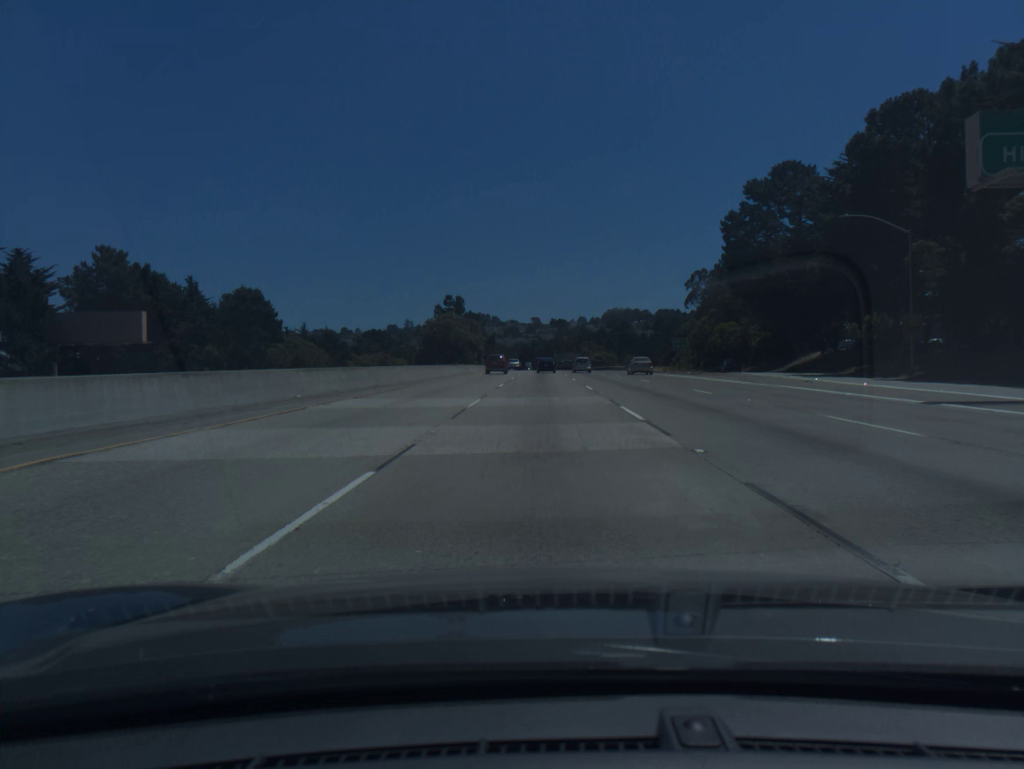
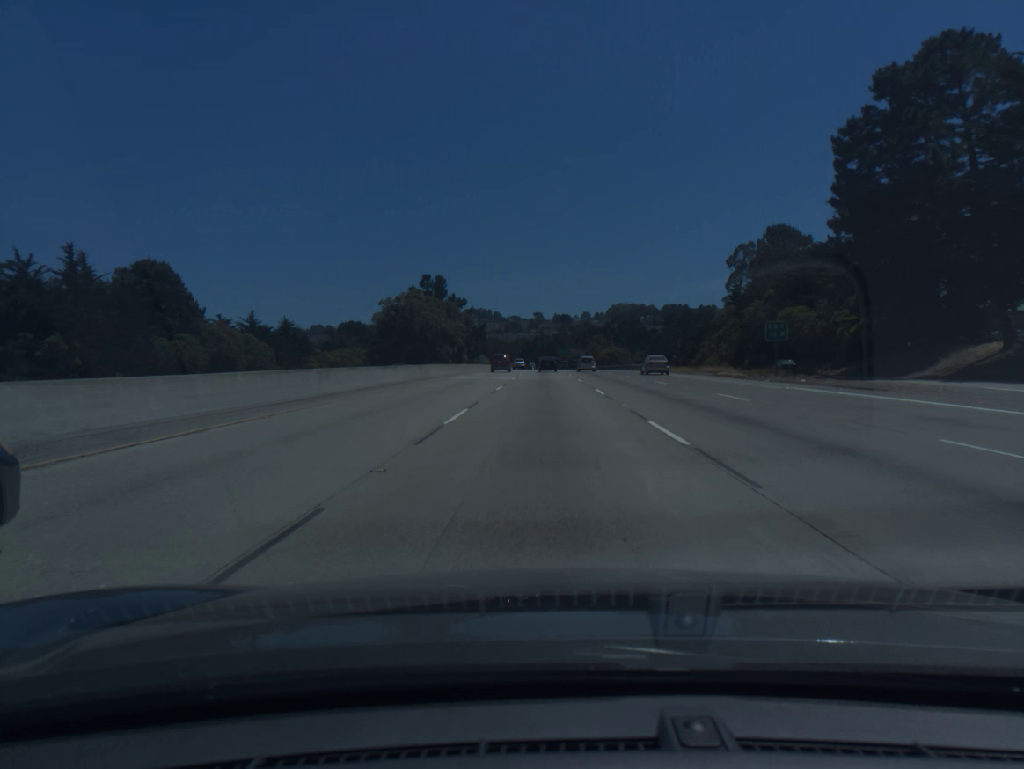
(0.0, +33.6) m; 0°
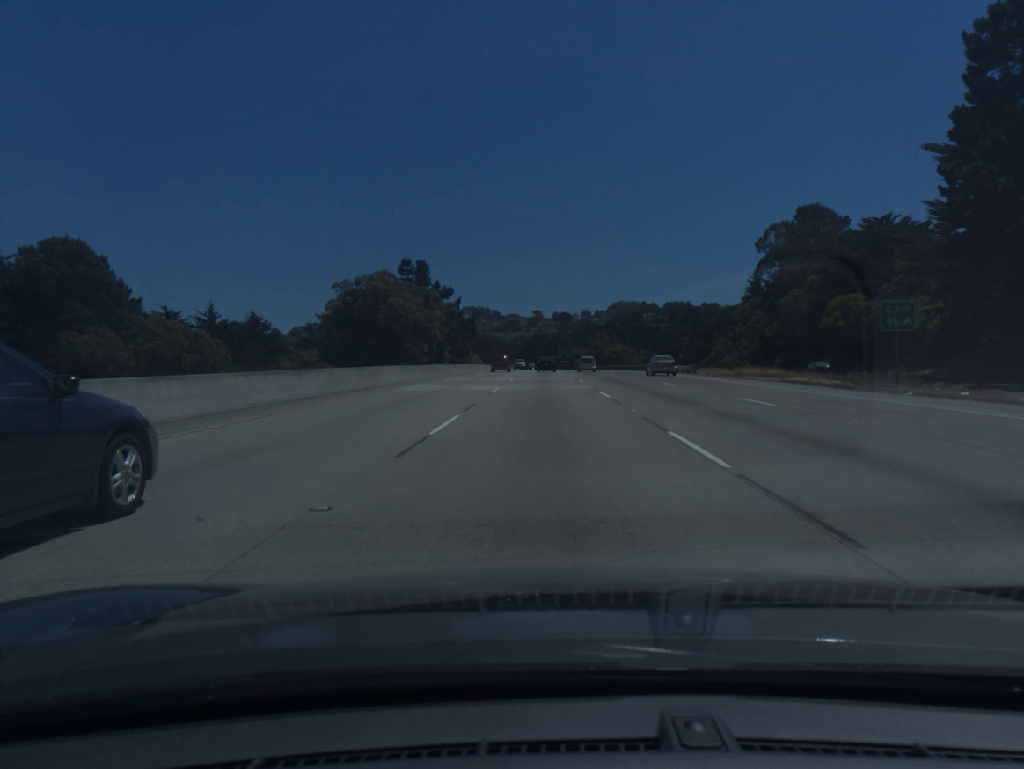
(0.0, +17.0) m; 0°
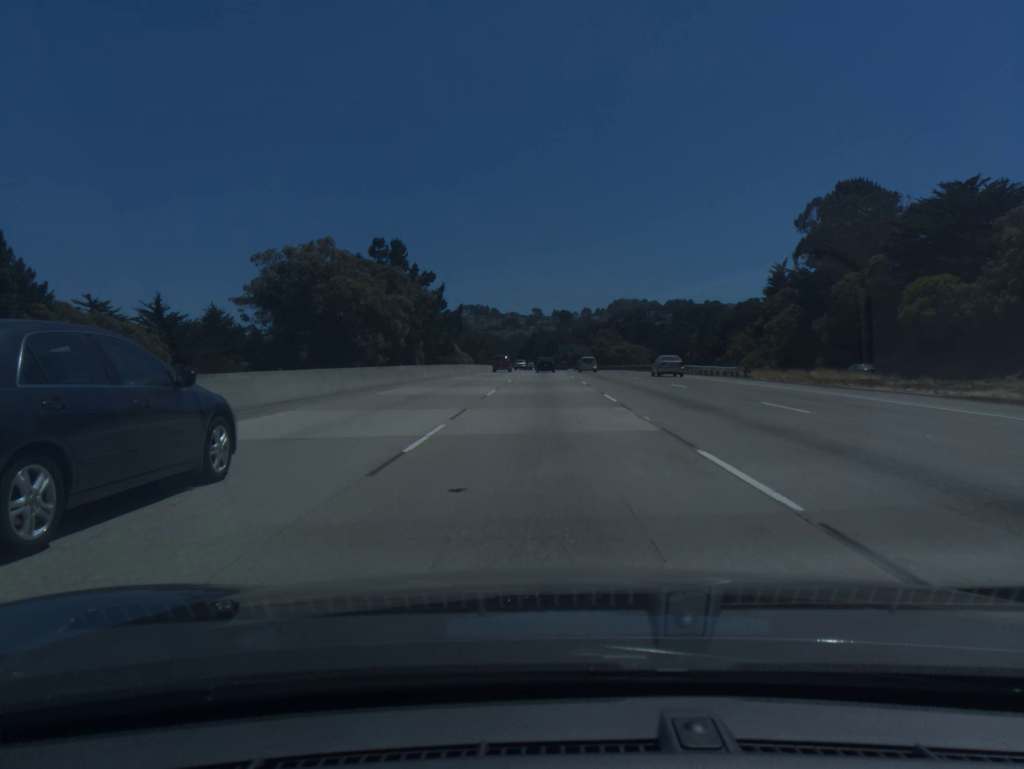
(0.0, +17.1) m; 0°
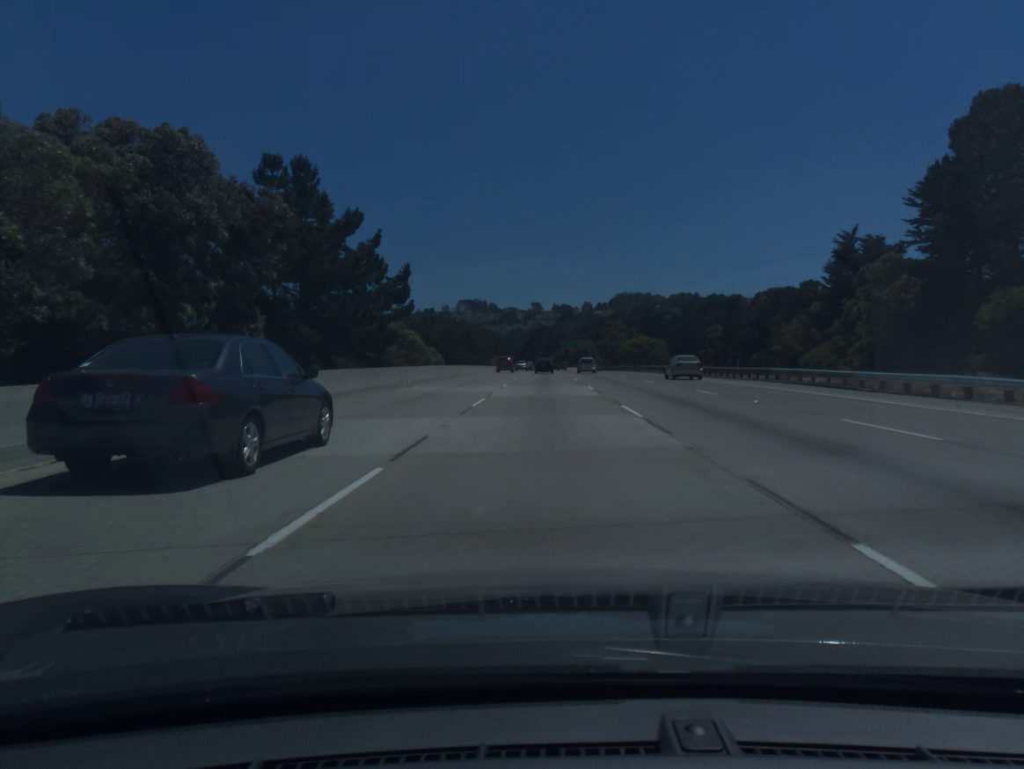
(0.0, +34.3) m; 0°
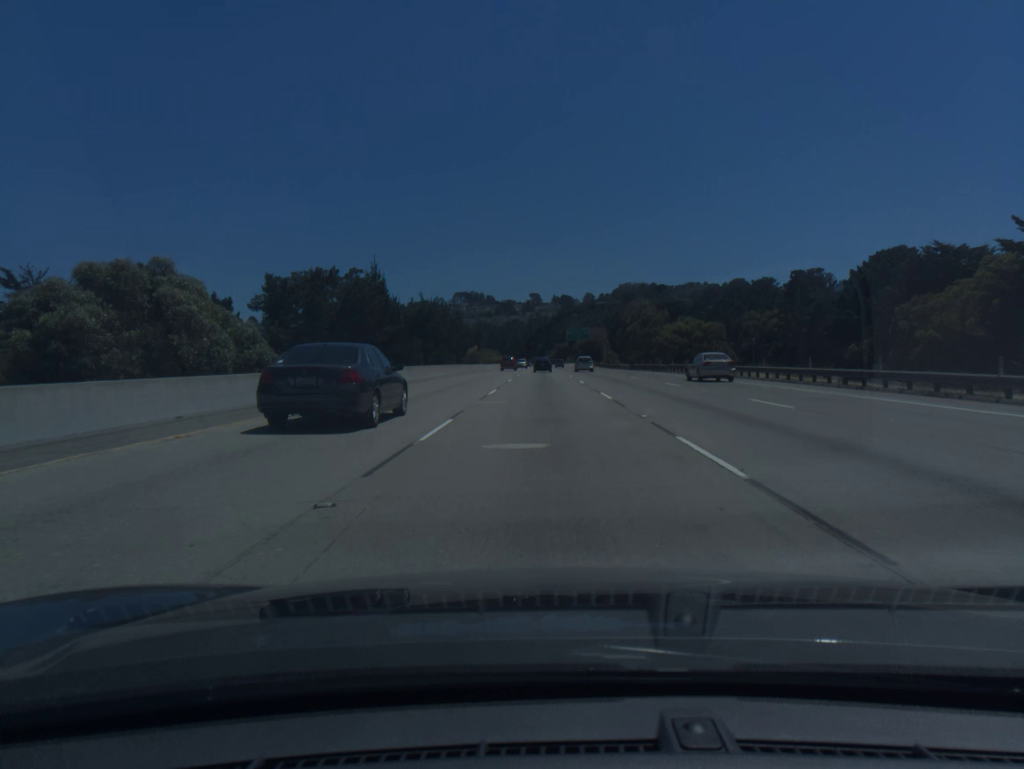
(+0.1, +52.0) m; 0°
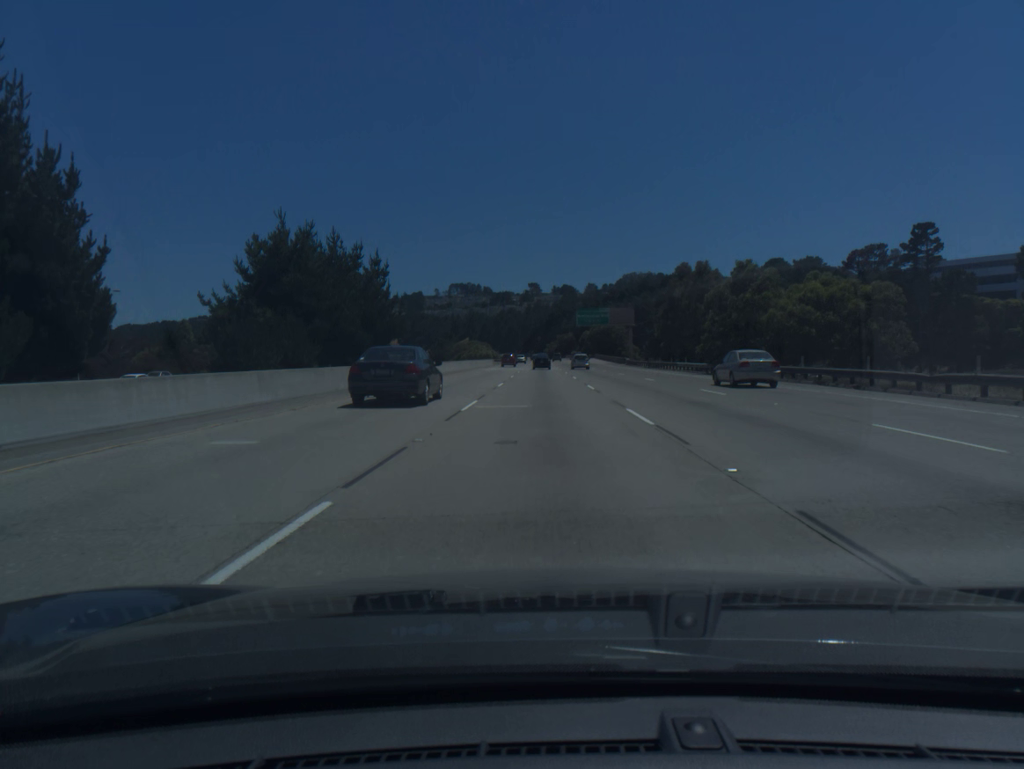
(0.0, +52.6) m; 0°
